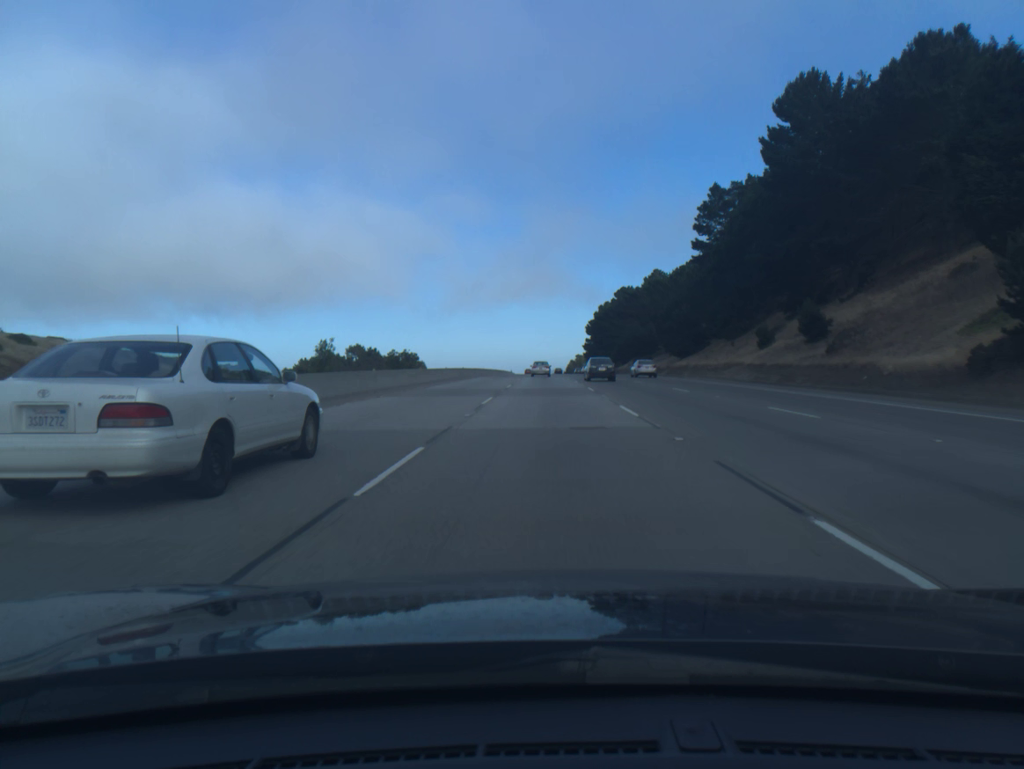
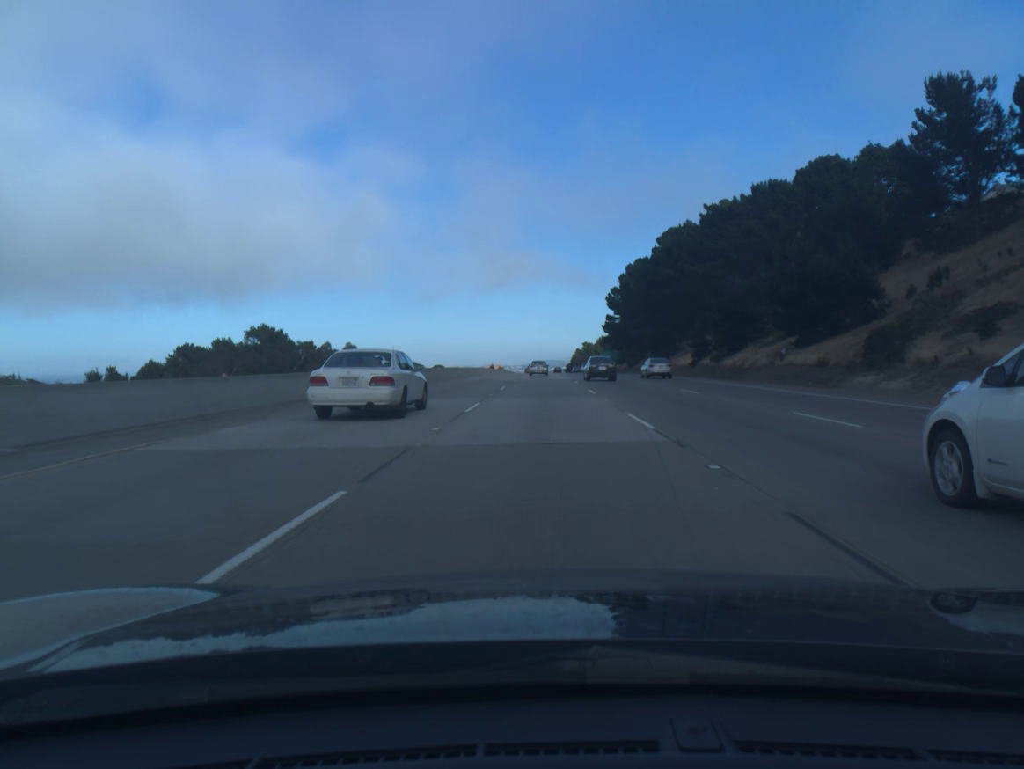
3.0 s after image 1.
(+0.3, +91.2) m; 0°
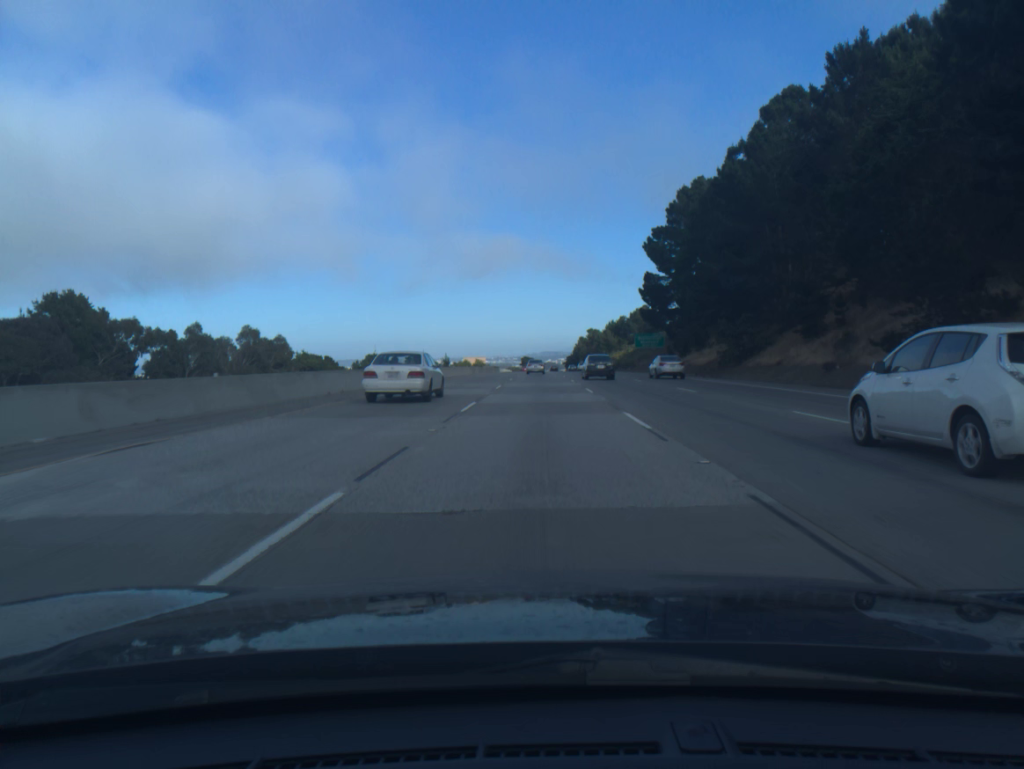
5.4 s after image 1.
(+0.1, +73.3) m; 0°
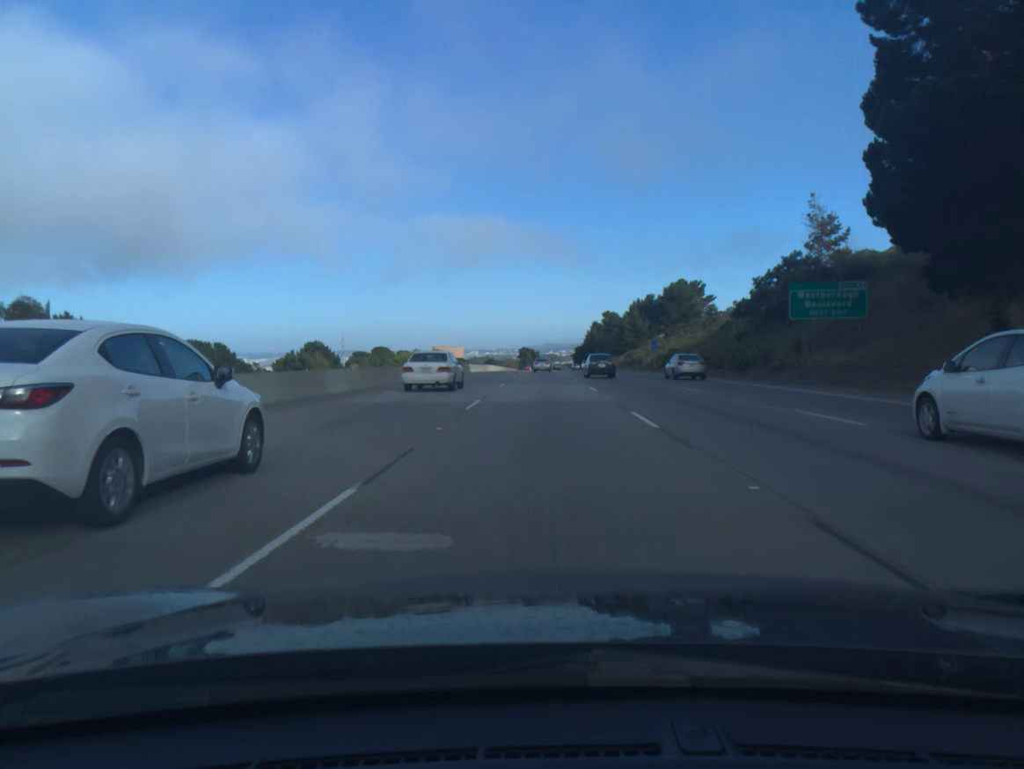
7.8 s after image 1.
(-0.4, +73.1) m; 0°
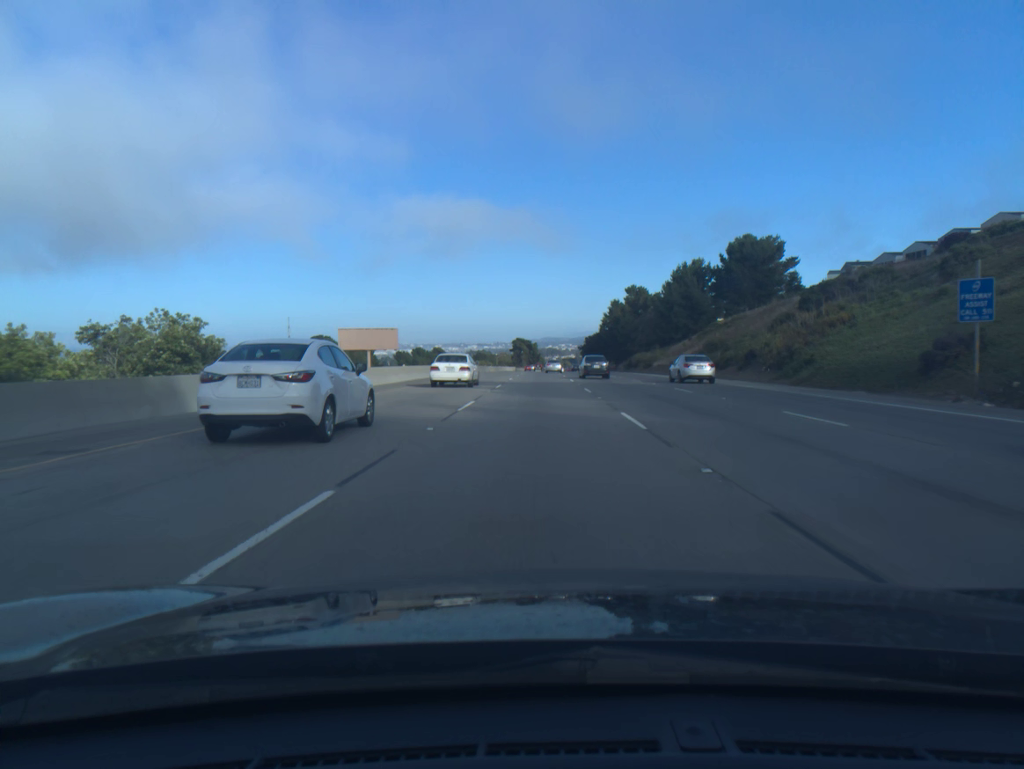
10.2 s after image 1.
(+0.2, +73.1) m; 0°
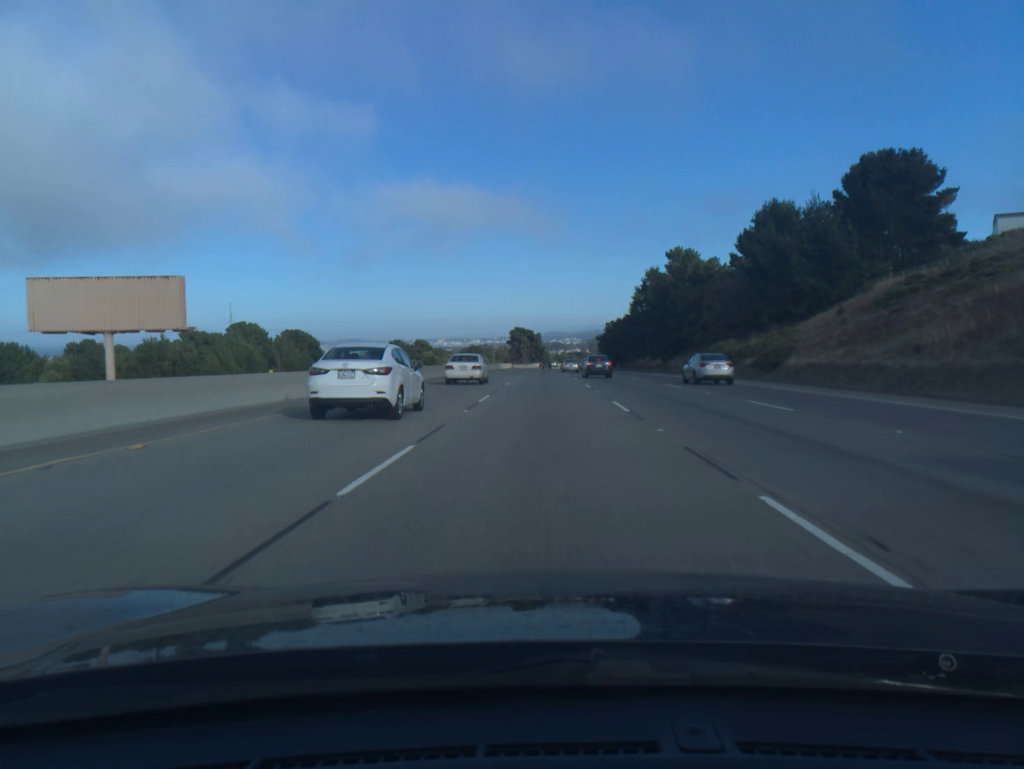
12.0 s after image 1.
(-0.1, +54.9) m; 0°
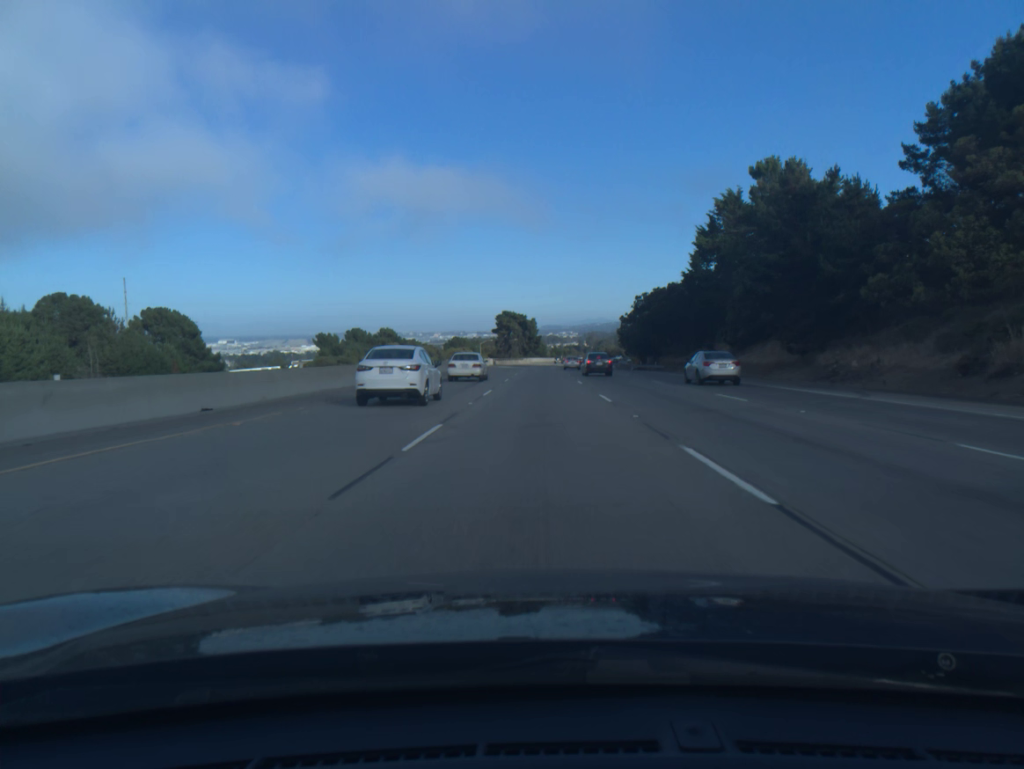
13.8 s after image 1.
(+0.2, +55.0) m; 0°
